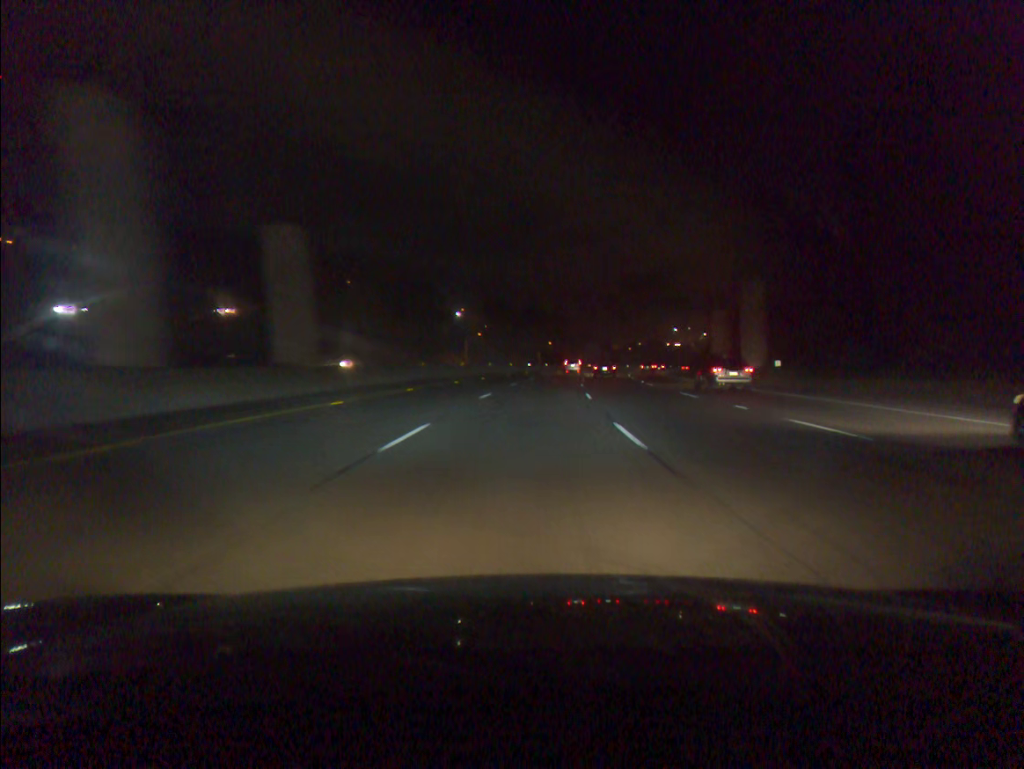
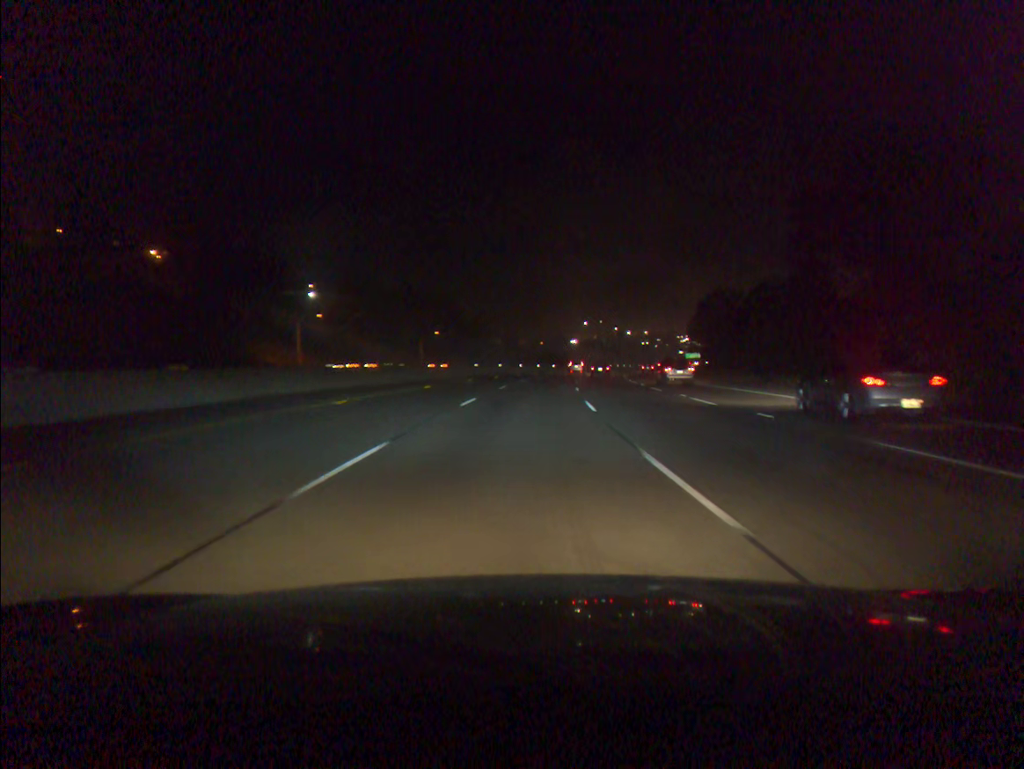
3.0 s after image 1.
(+5.0, +75.5) m; +7°
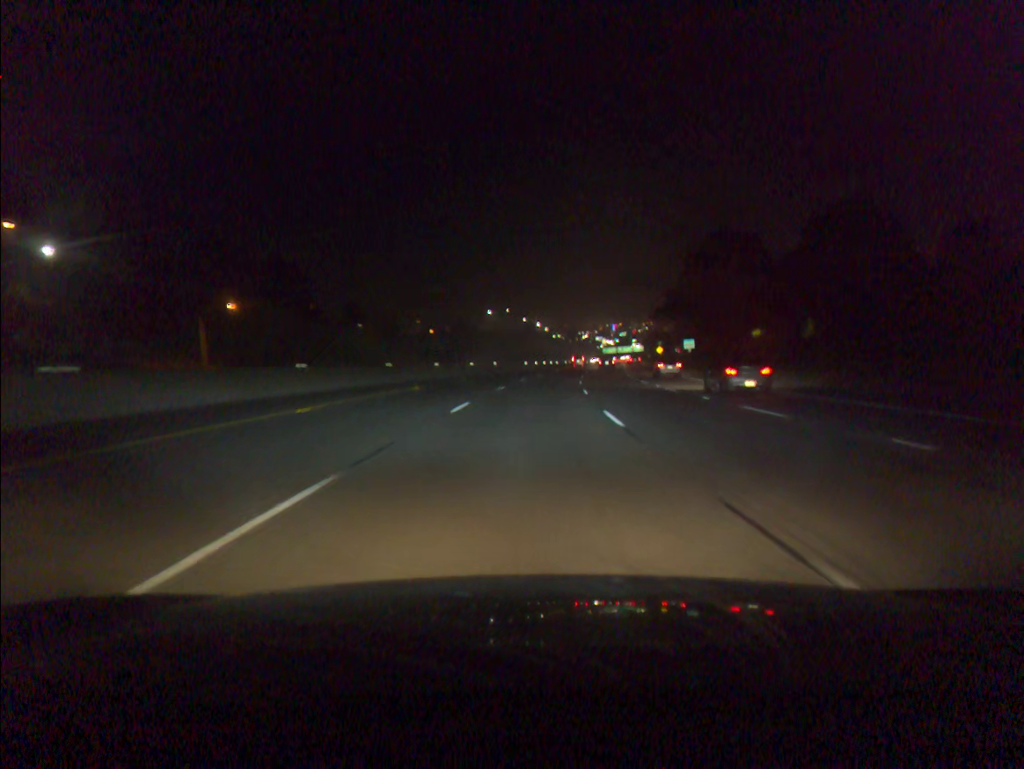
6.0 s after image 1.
(+4.6, +76.2) m; +7°
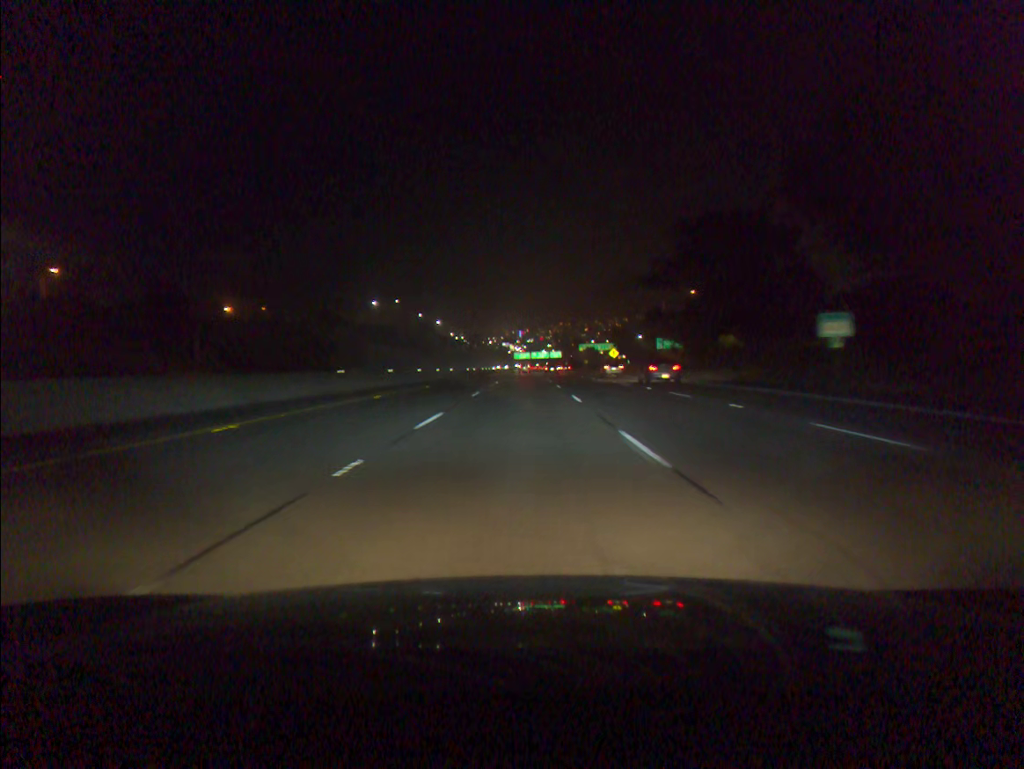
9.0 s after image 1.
(+5.0, +76.5) m; +7°
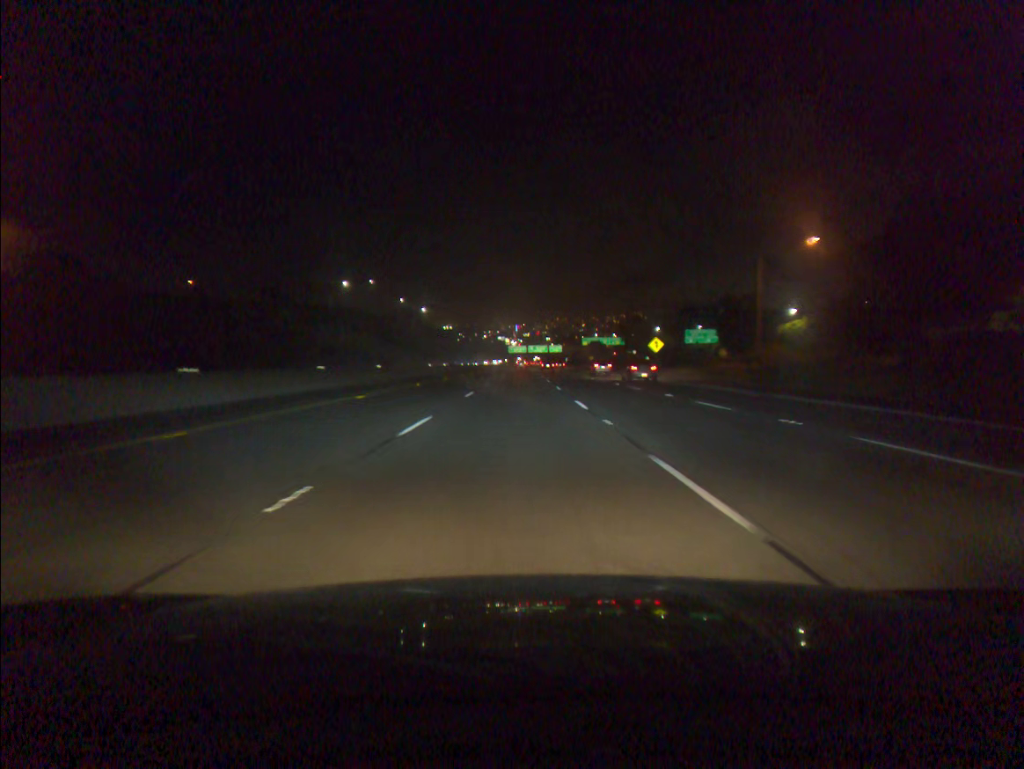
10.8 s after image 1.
(+0.4, +46.0) m; 0°
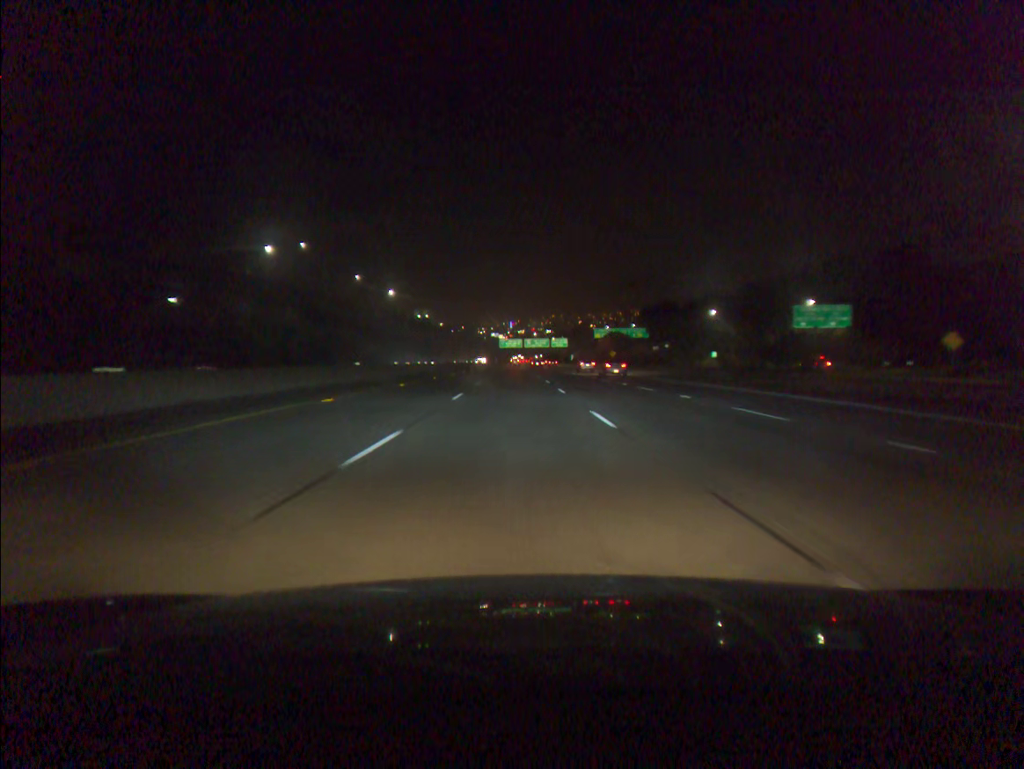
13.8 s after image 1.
(+0.3, +76.9) m; 0°
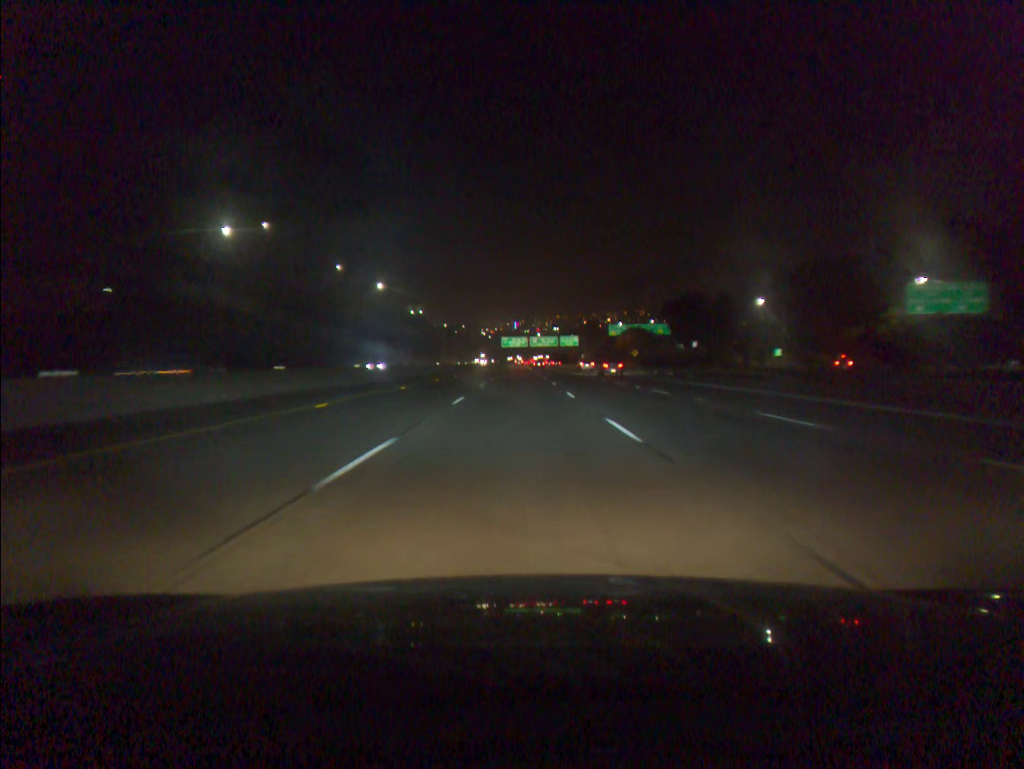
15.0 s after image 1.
(-0.1, +30.7) m; 0°
